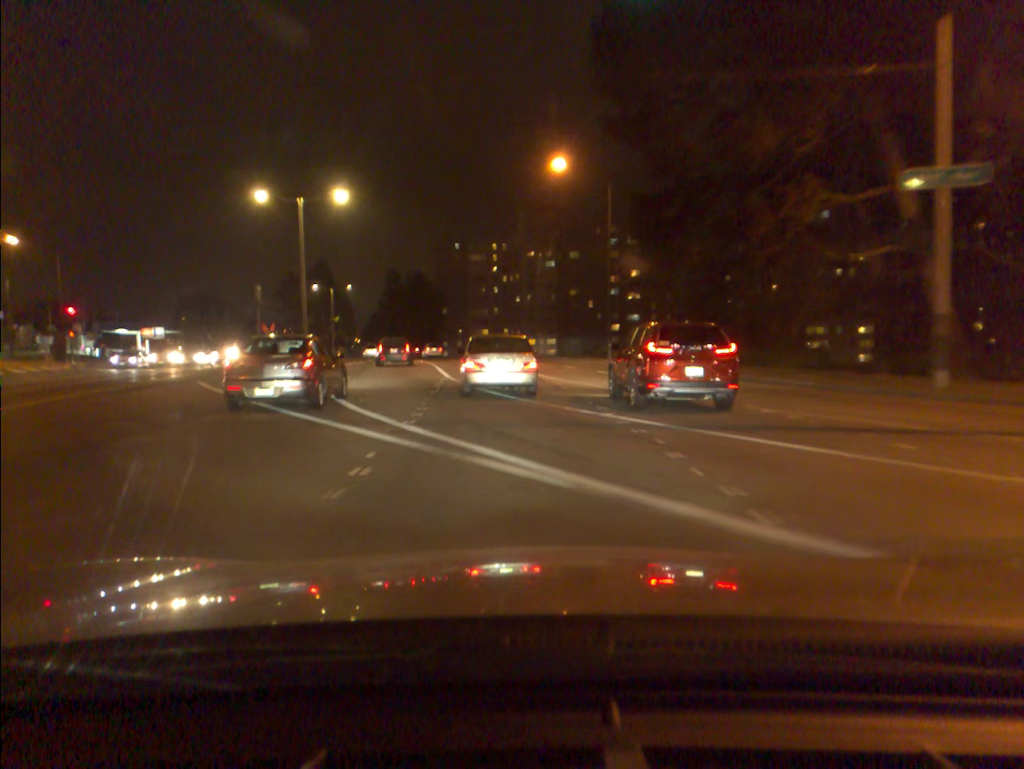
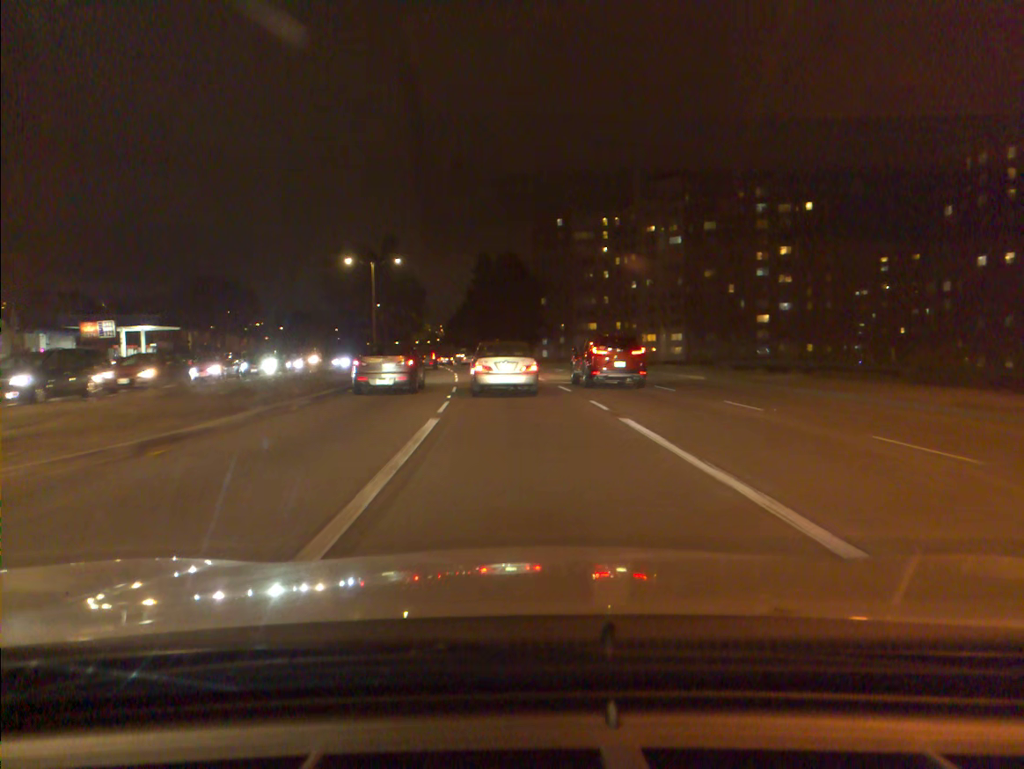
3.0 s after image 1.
(-2.2, +35.0) m; -7°
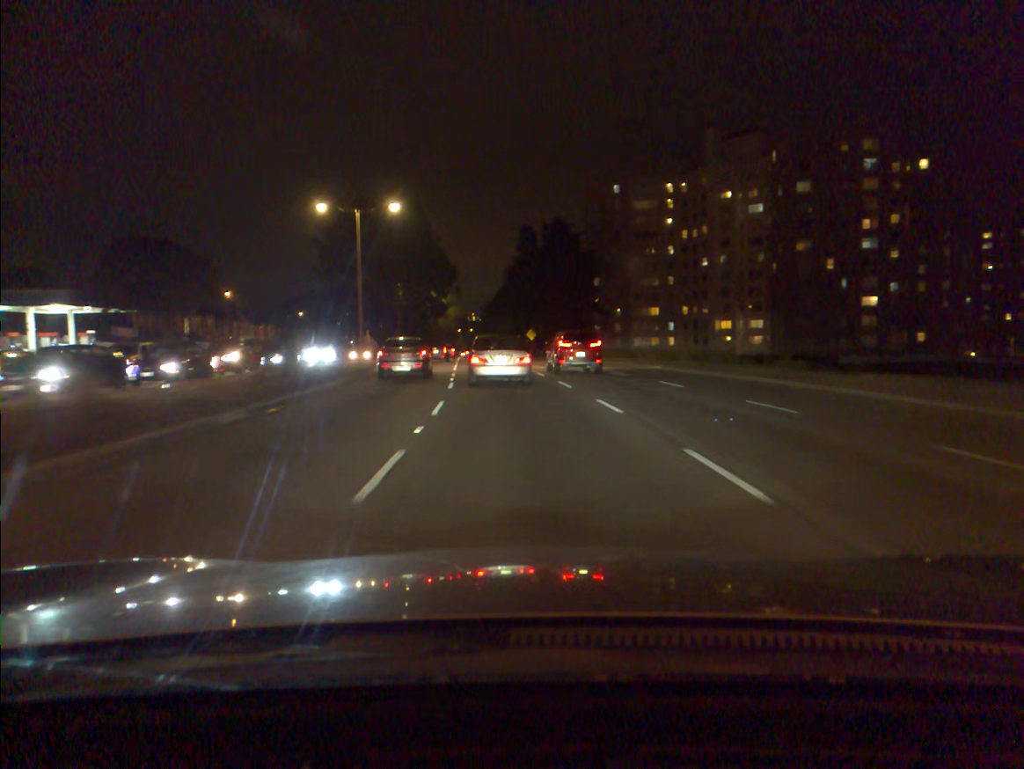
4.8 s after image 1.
(-0.7, +23.7) m; -3°
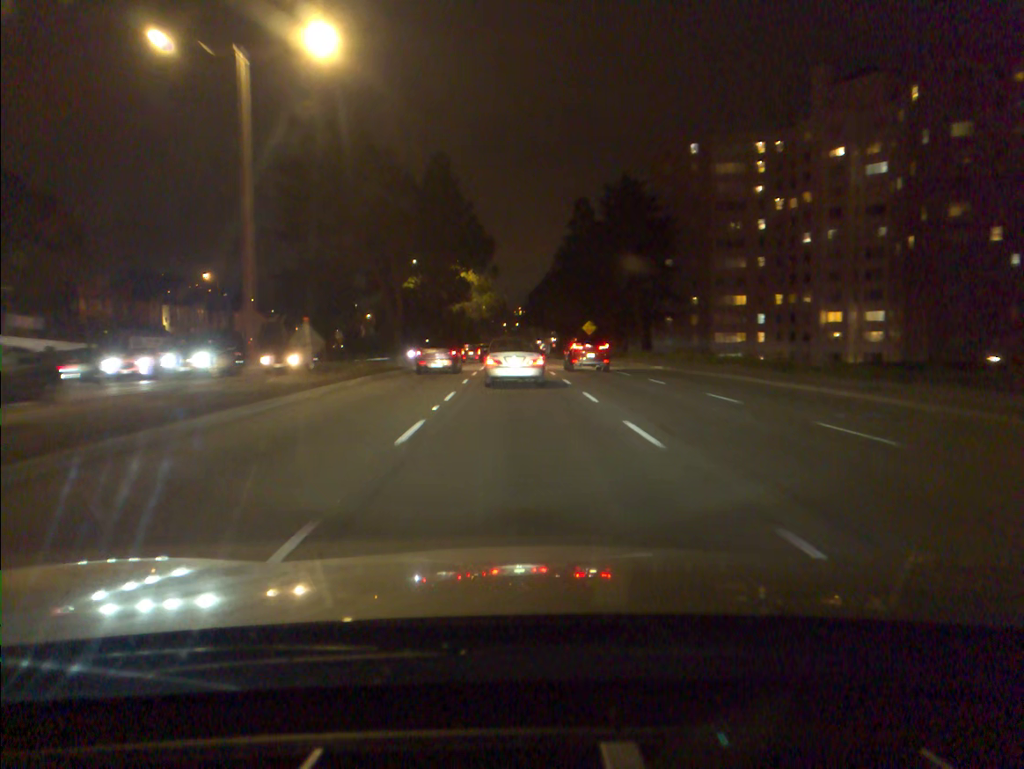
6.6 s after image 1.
(-0.8, +26.1) m; -3°
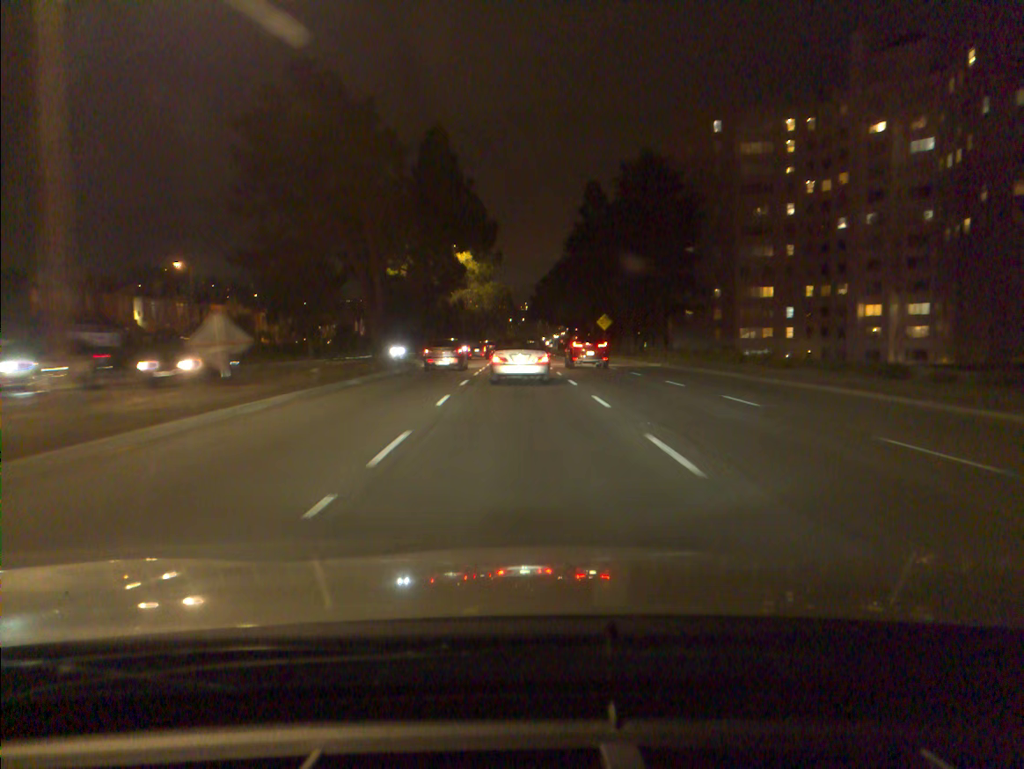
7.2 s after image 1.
(0.0, +9.3) m; 0°
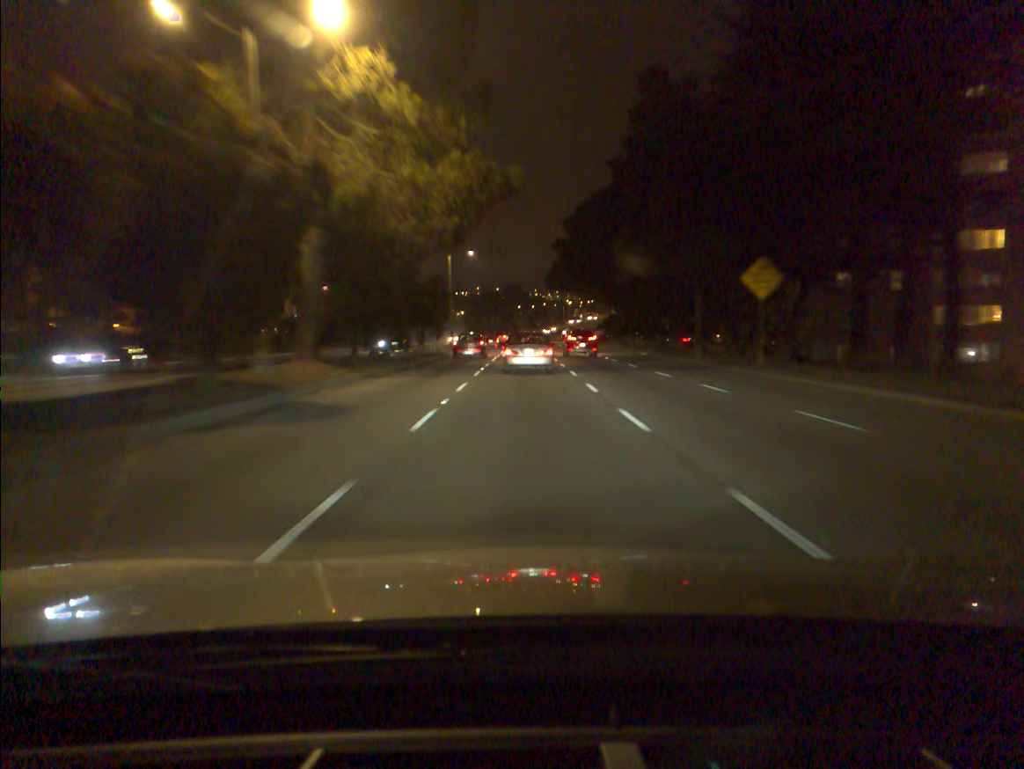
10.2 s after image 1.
(-0.5, +48.8) m; -1°
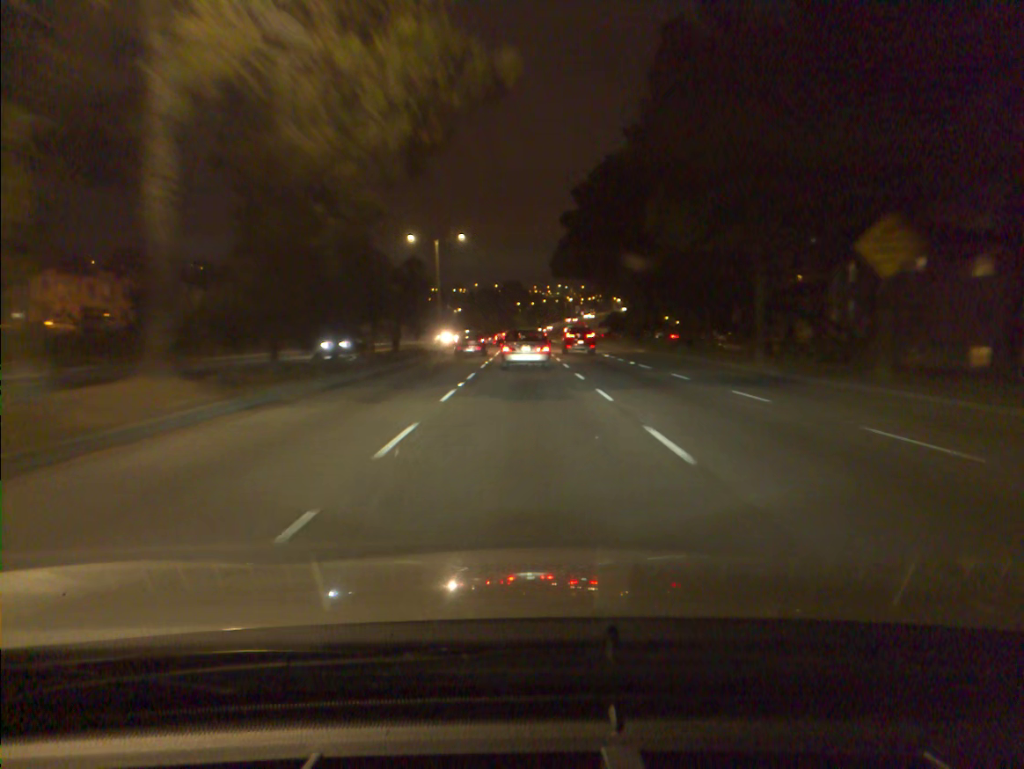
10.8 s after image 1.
(0.0, +10.3) m; 0°
